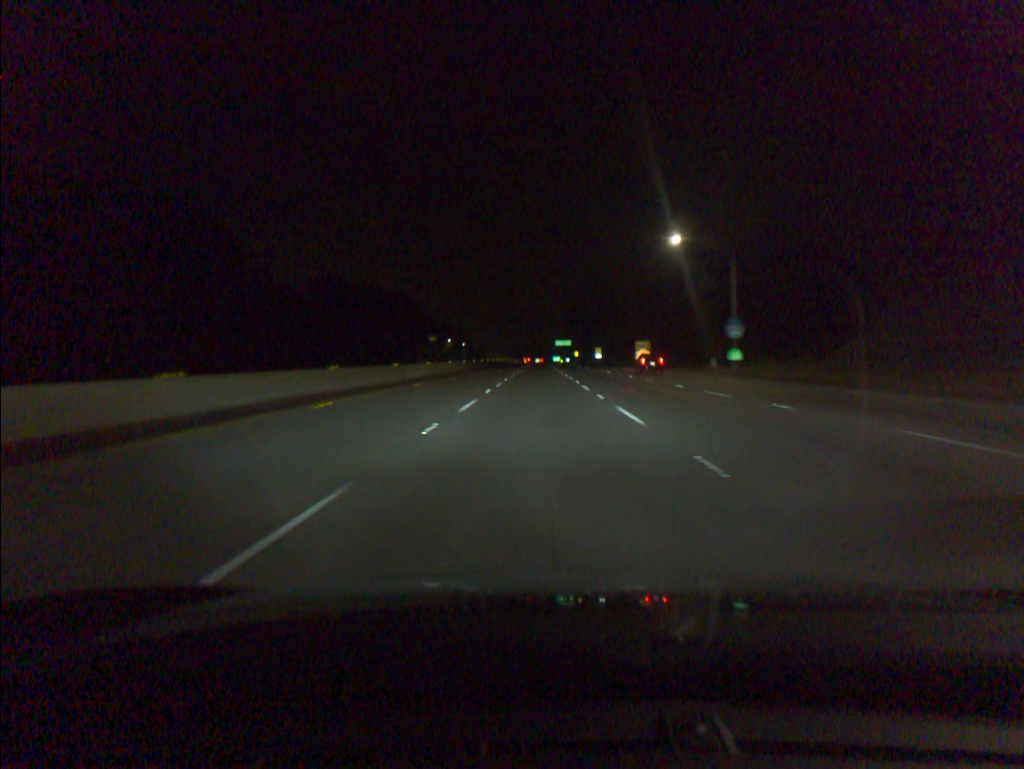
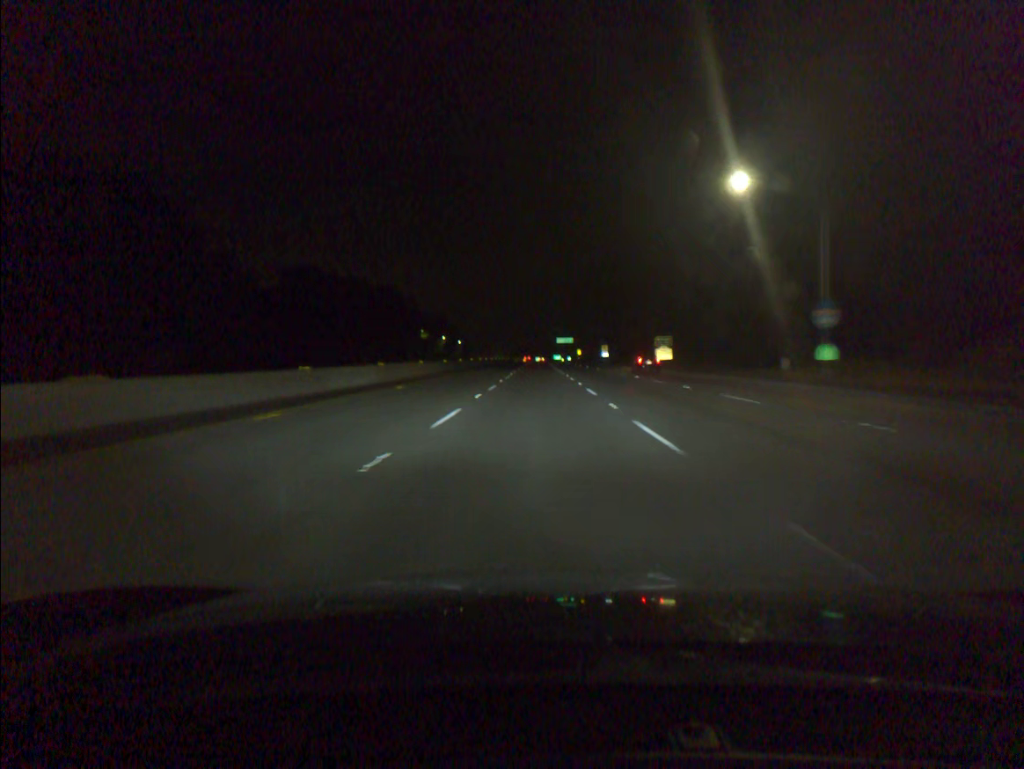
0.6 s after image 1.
(0.0, +18.4) m; 0°
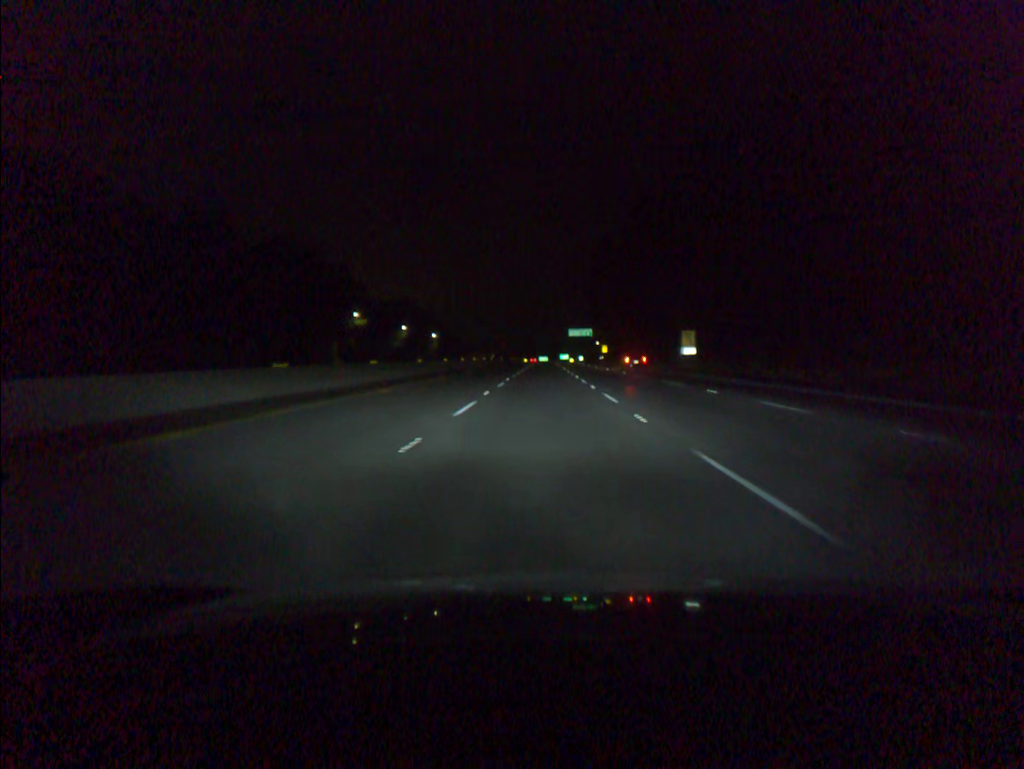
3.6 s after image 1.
(-0.5, +91.8) m; 0°
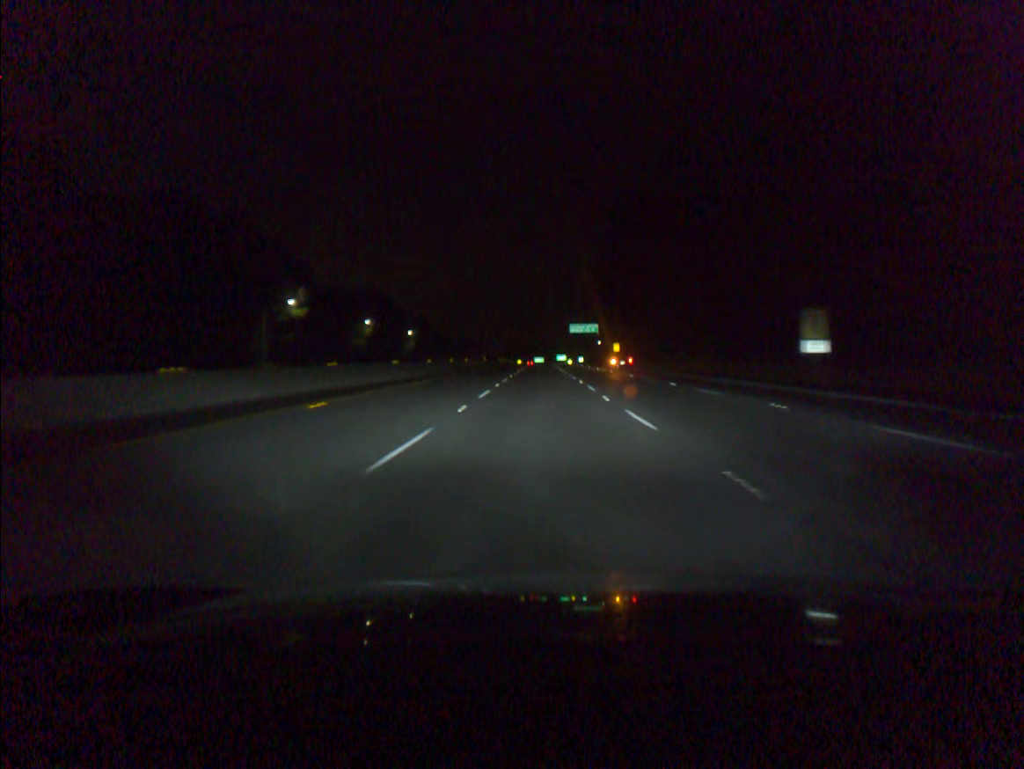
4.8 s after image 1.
(+0.1, +36.6) m; 0°
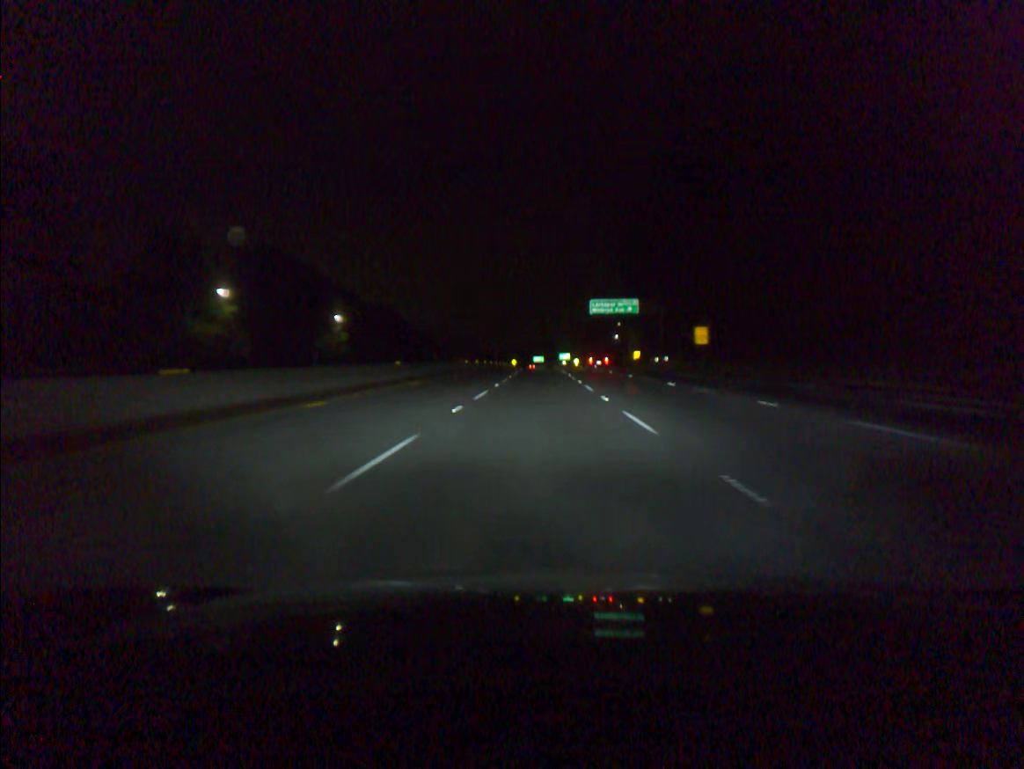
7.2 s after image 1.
(+0.1, +73.2) m; 0°
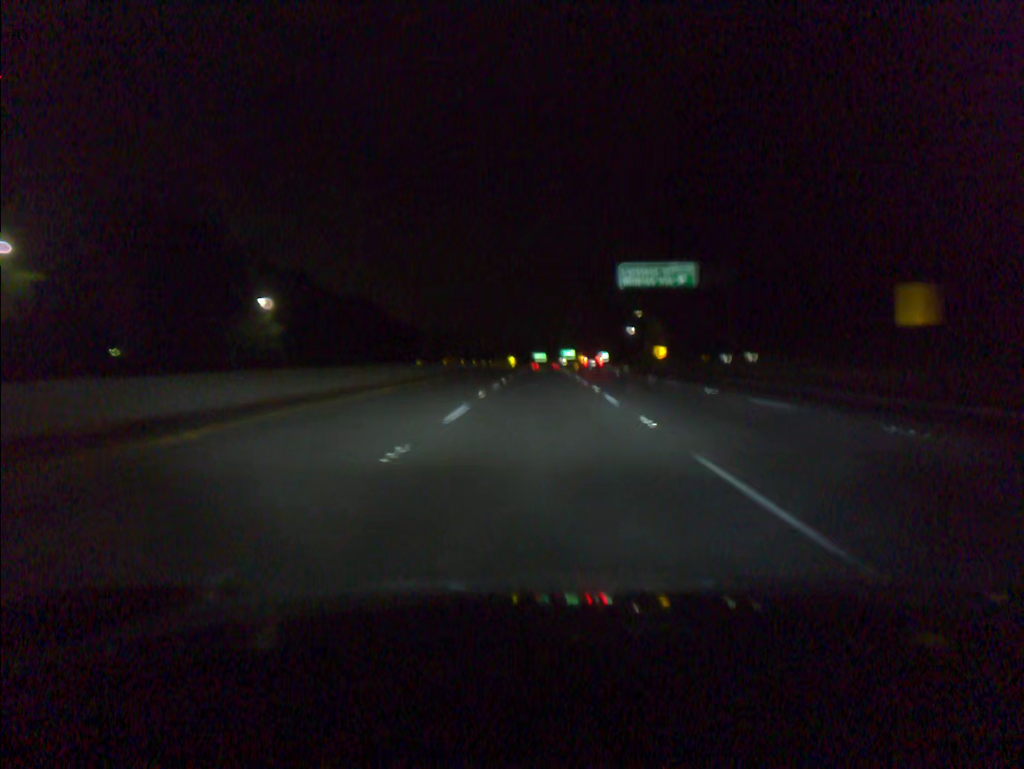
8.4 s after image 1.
(0.0, +36.6) m; 0°
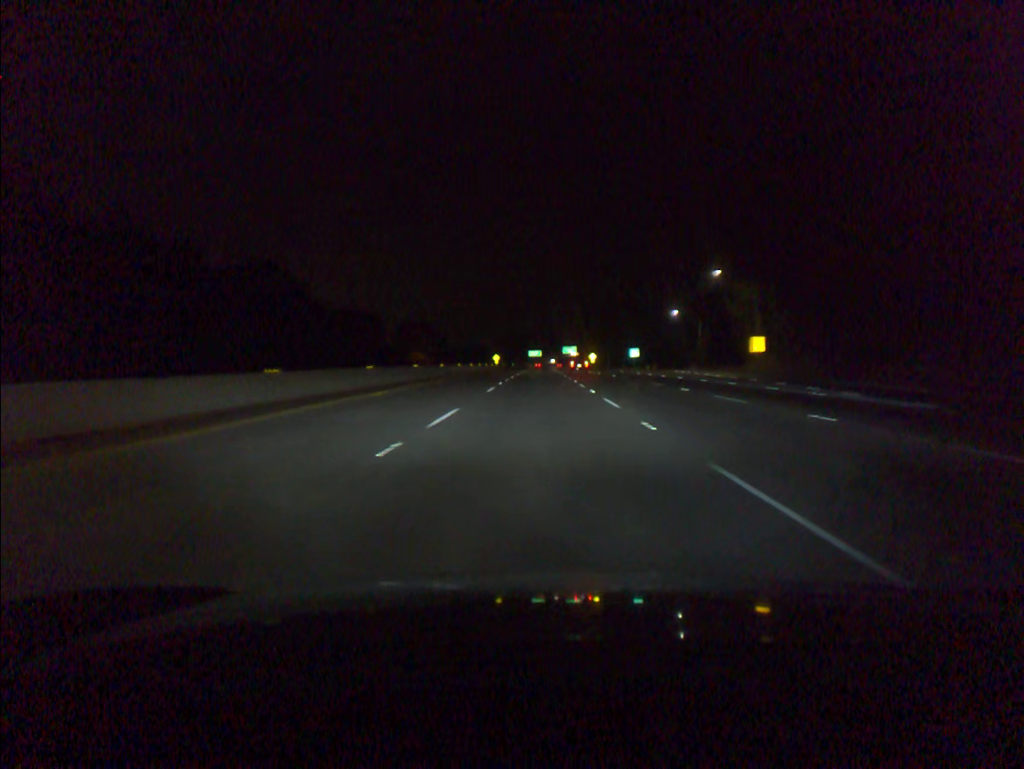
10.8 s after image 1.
(+0.2, +73.4) m; 0°
